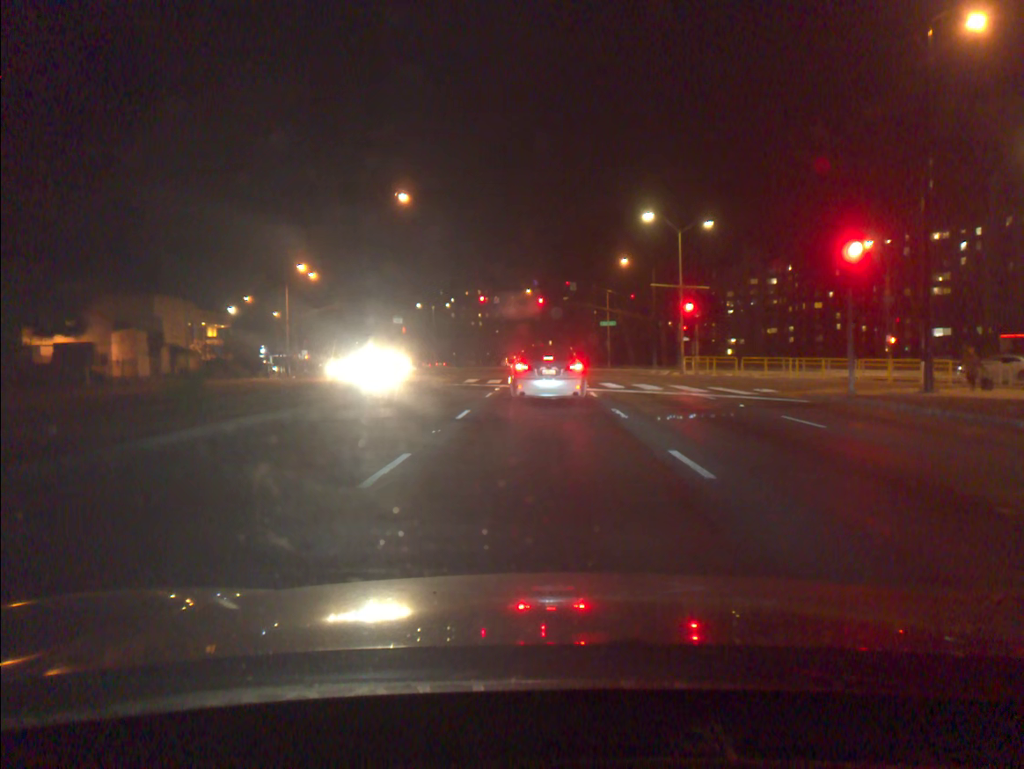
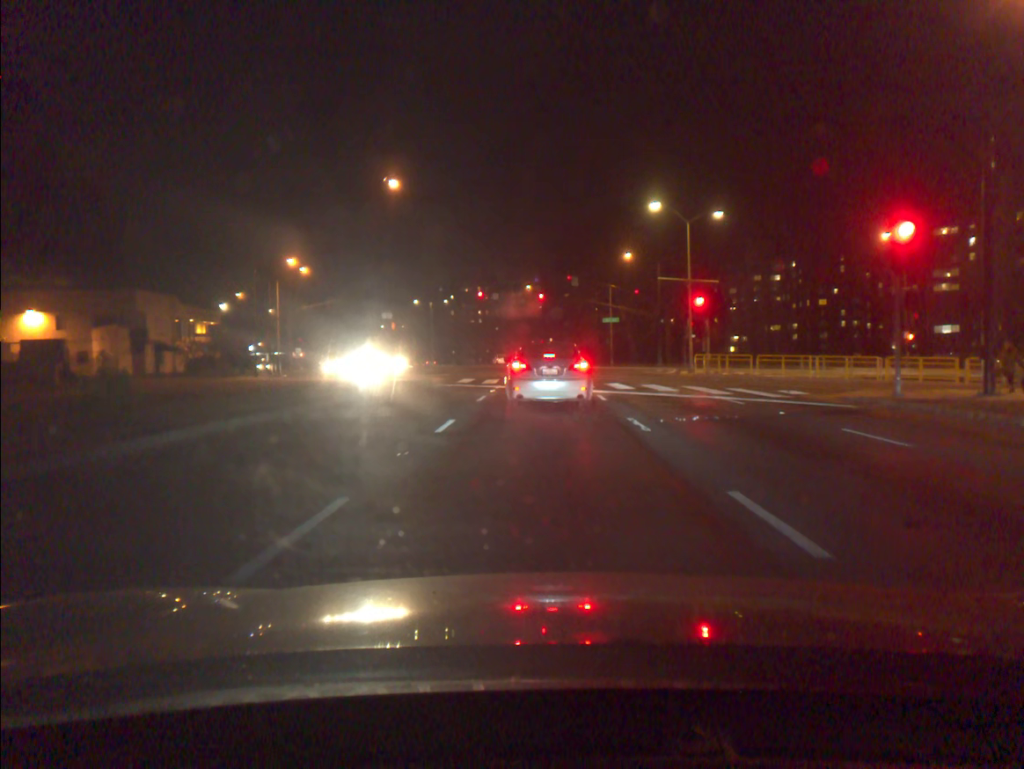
(0.0, +3.1) m; 0°
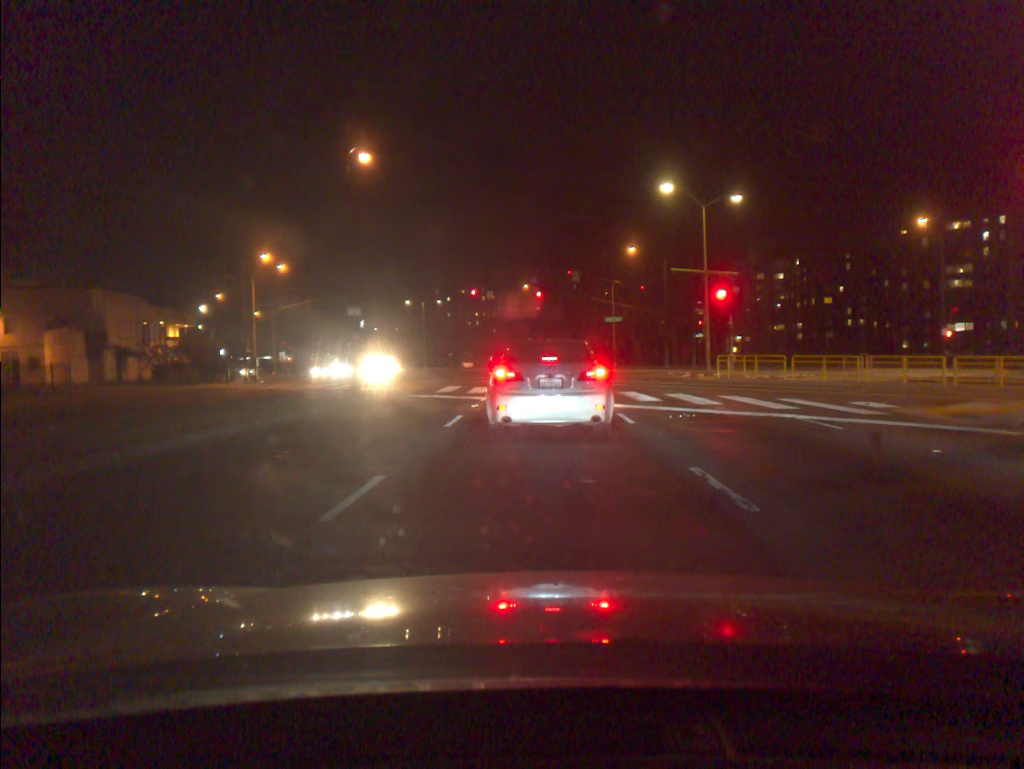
(0.0, +6.1) m; 0°
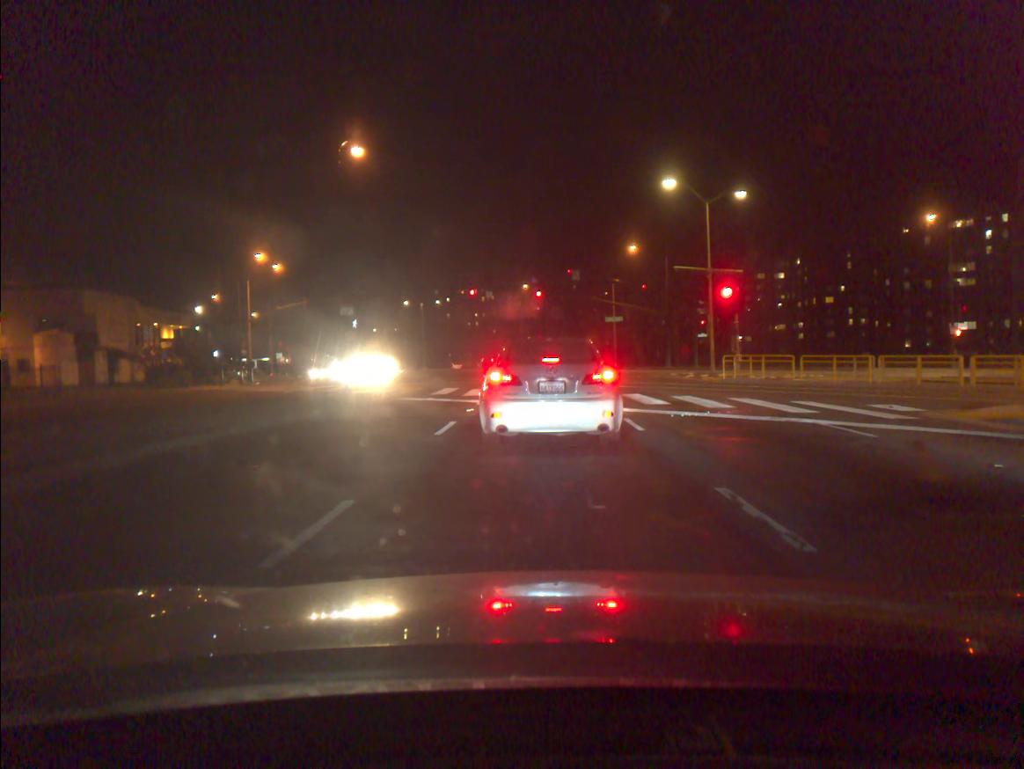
(0.0, +1.2) m; -1°
